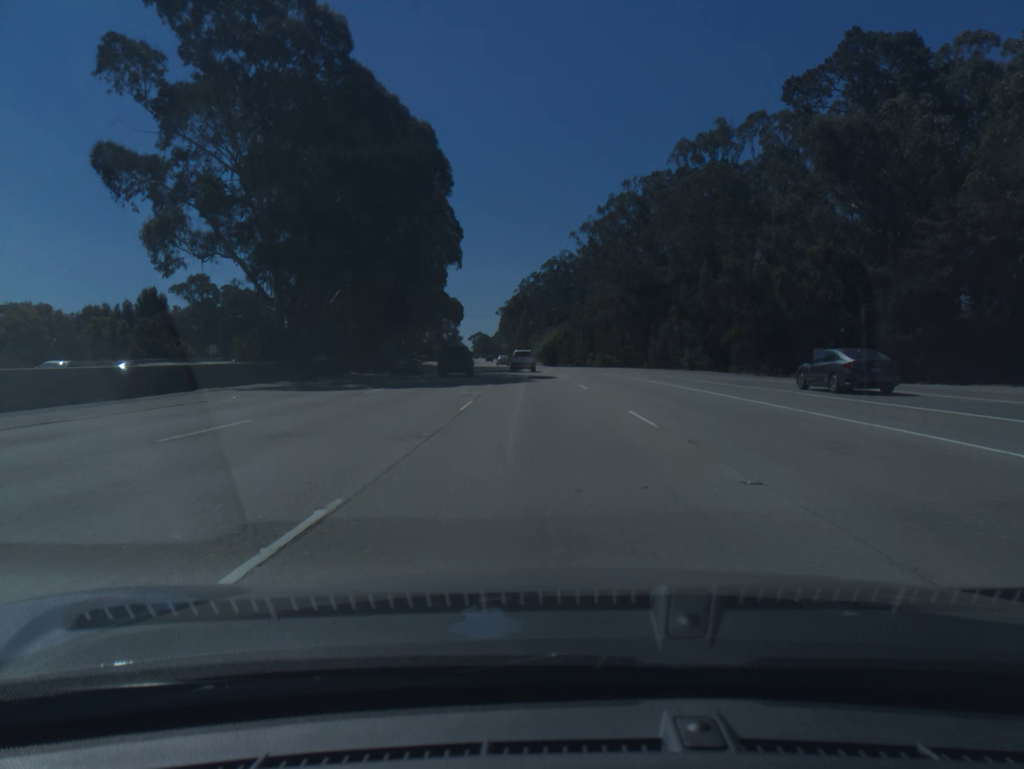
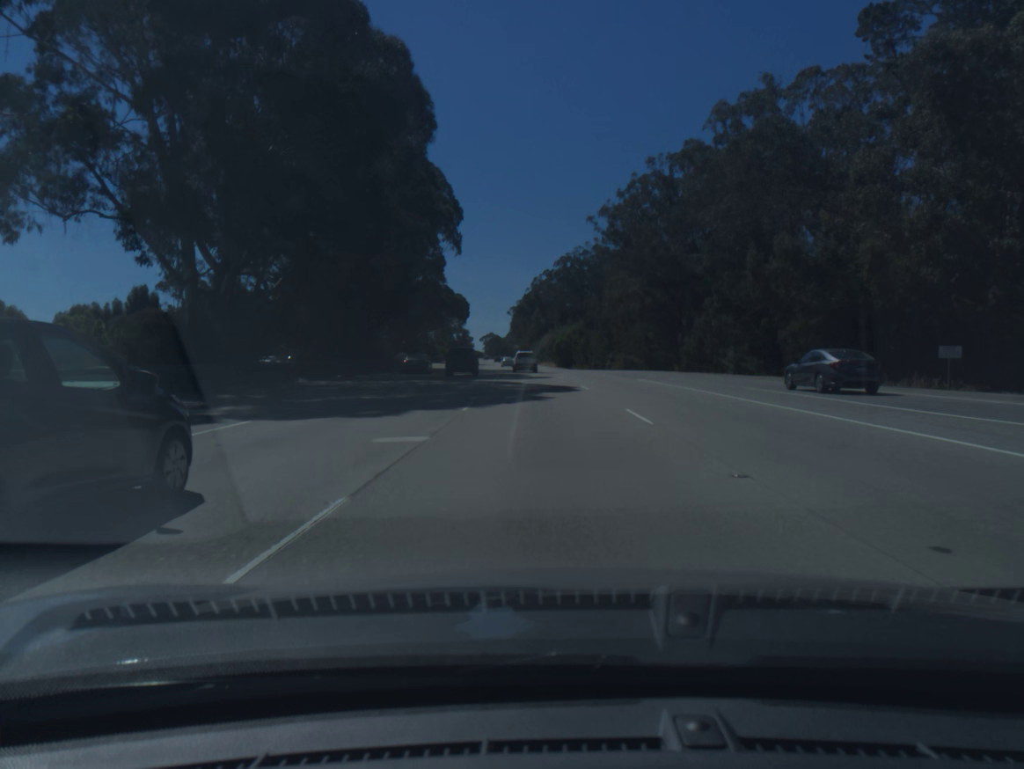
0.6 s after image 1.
(-0.1, +14.3) m; -1°
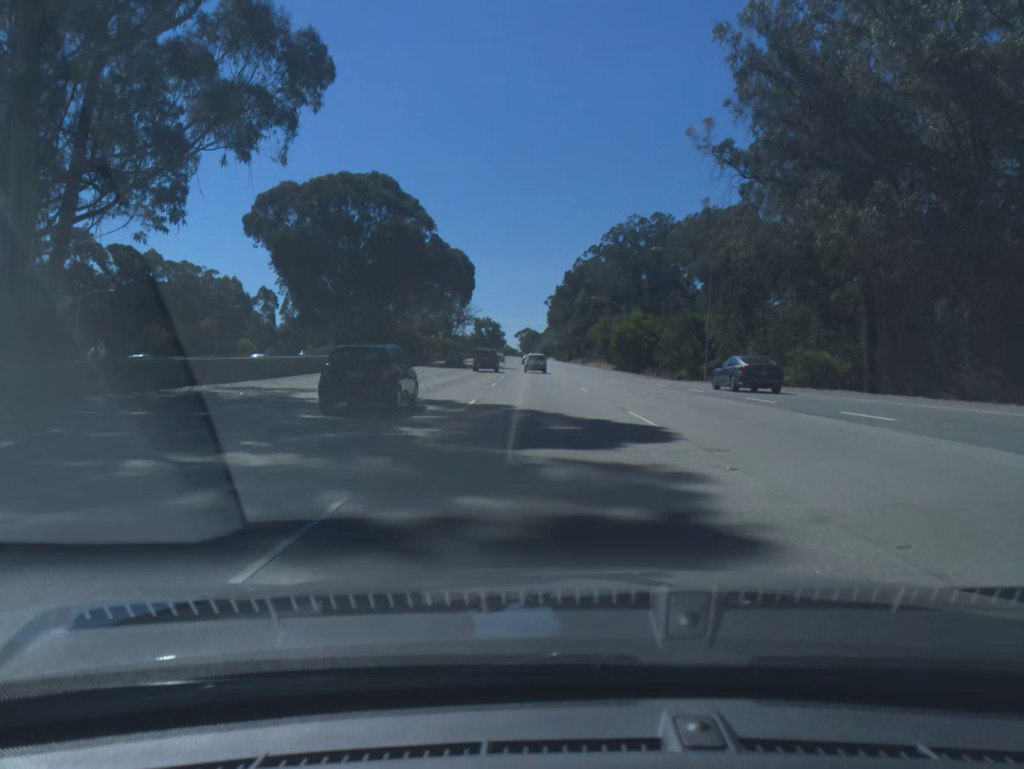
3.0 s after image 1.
(-1.7, +58.5) m; -3°
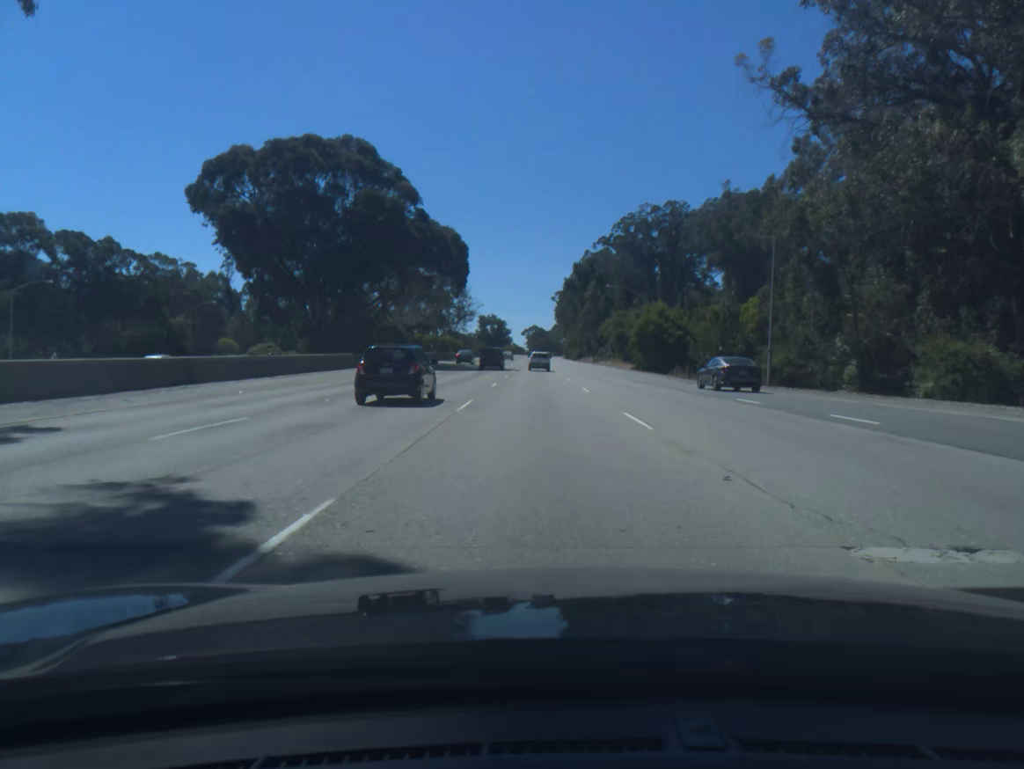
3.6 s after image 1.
(-0.1, +15.0) m; -1°
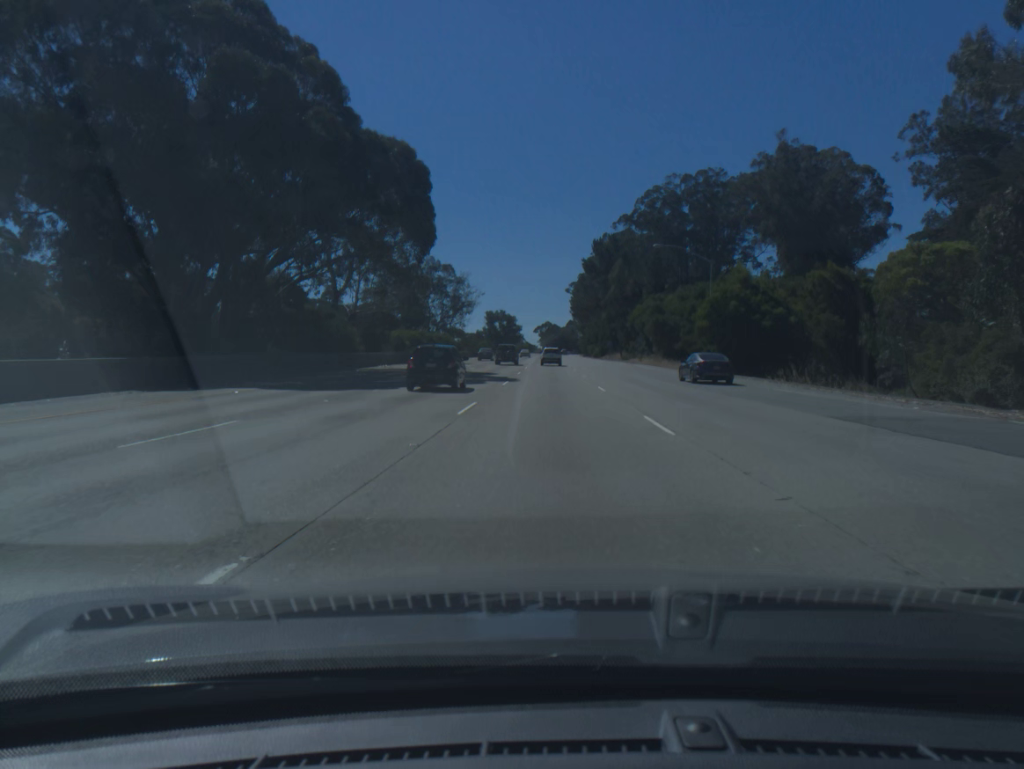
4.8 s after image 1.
(-0.3, +30.4) m; -1°
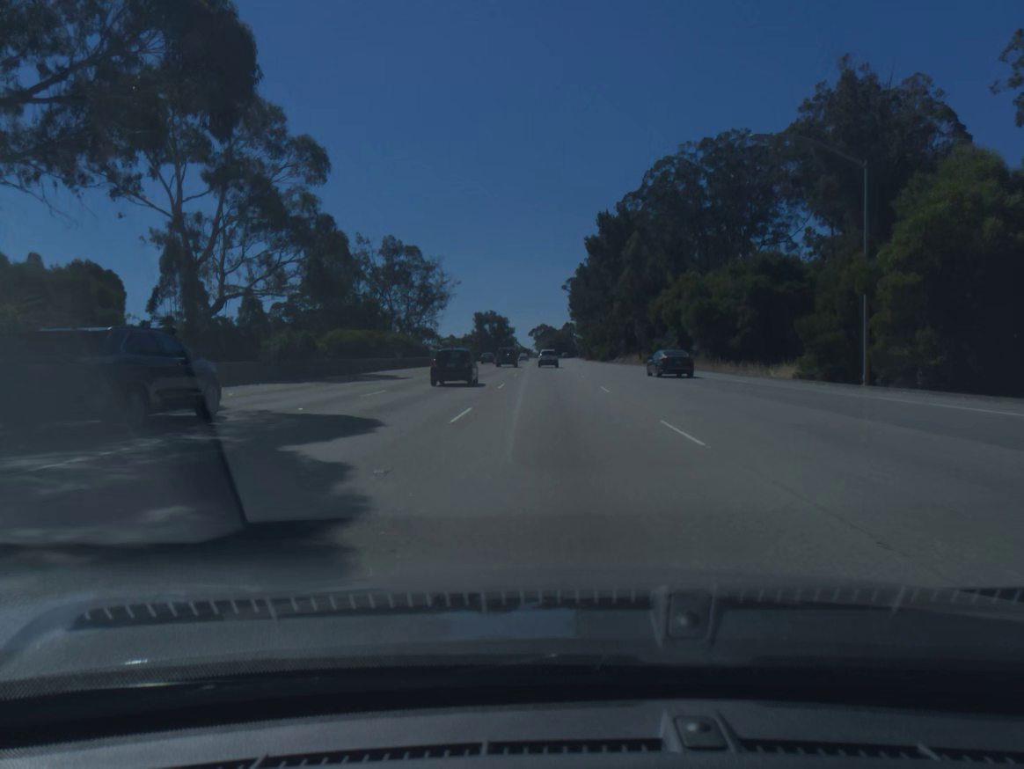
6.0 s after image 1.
(0.0, +31.1) m; 0°
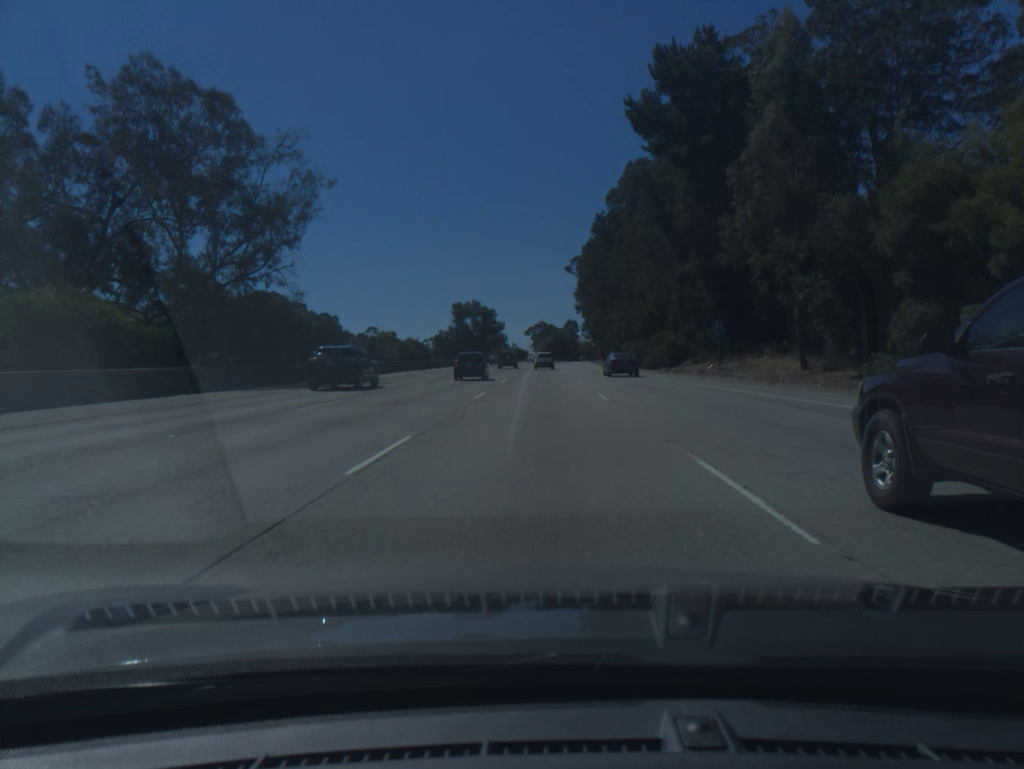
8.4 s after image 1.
(+0.3, +63.7) m; 0°
